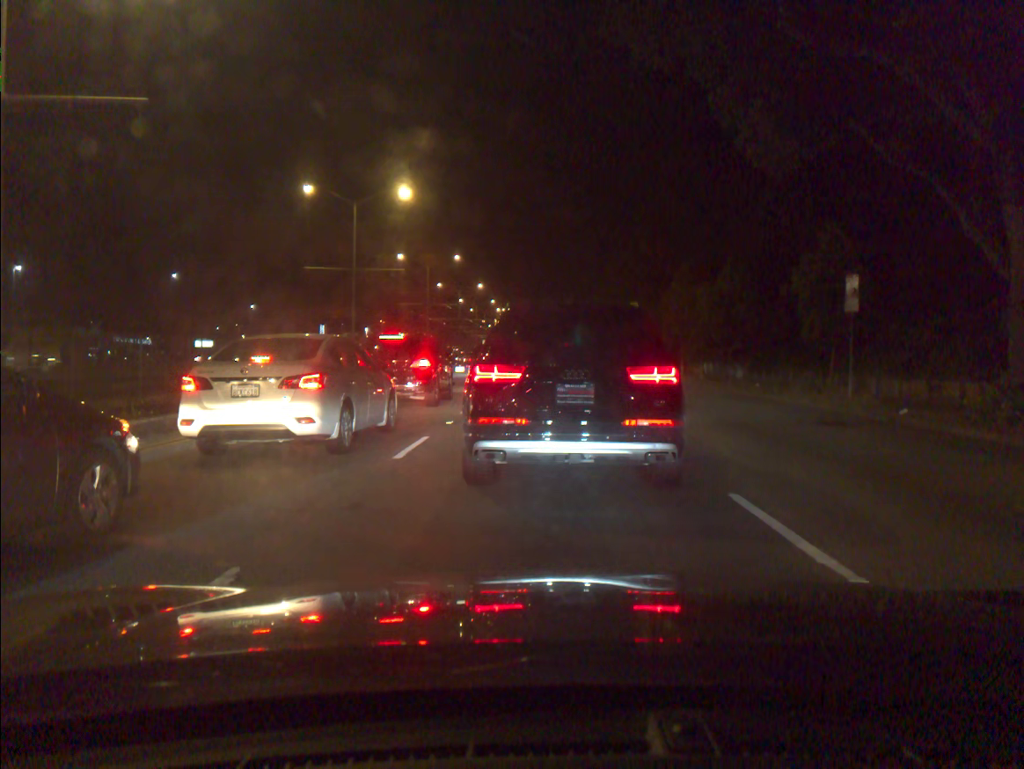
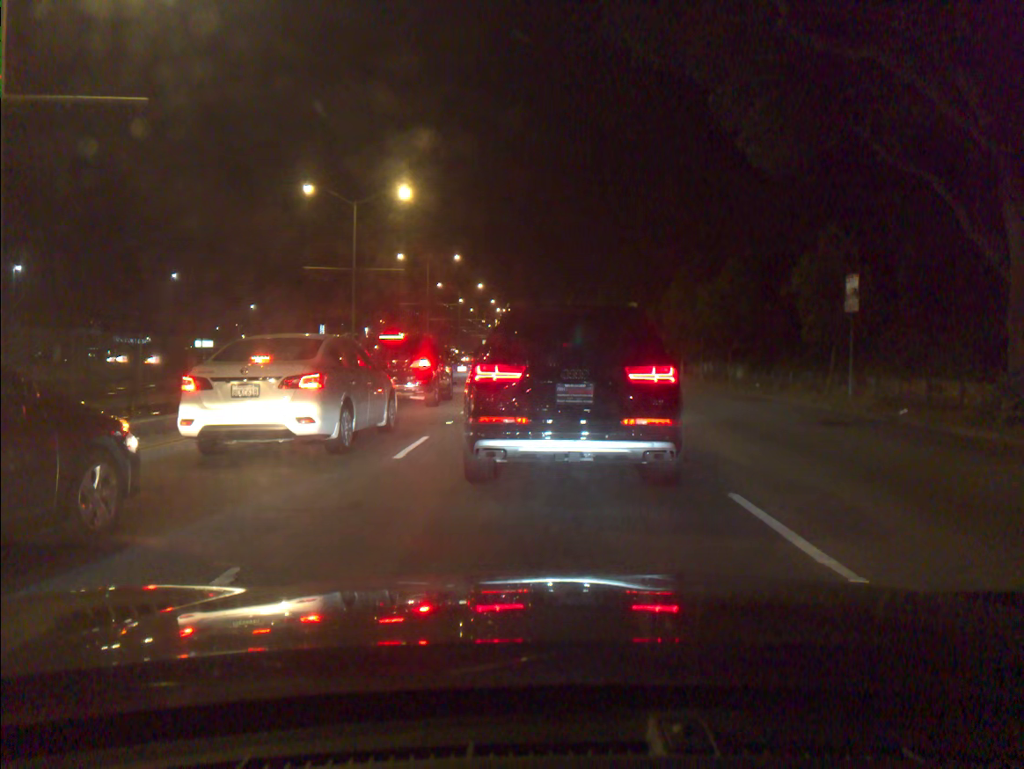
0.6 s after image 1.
(0.0, 0.0) m; 0°
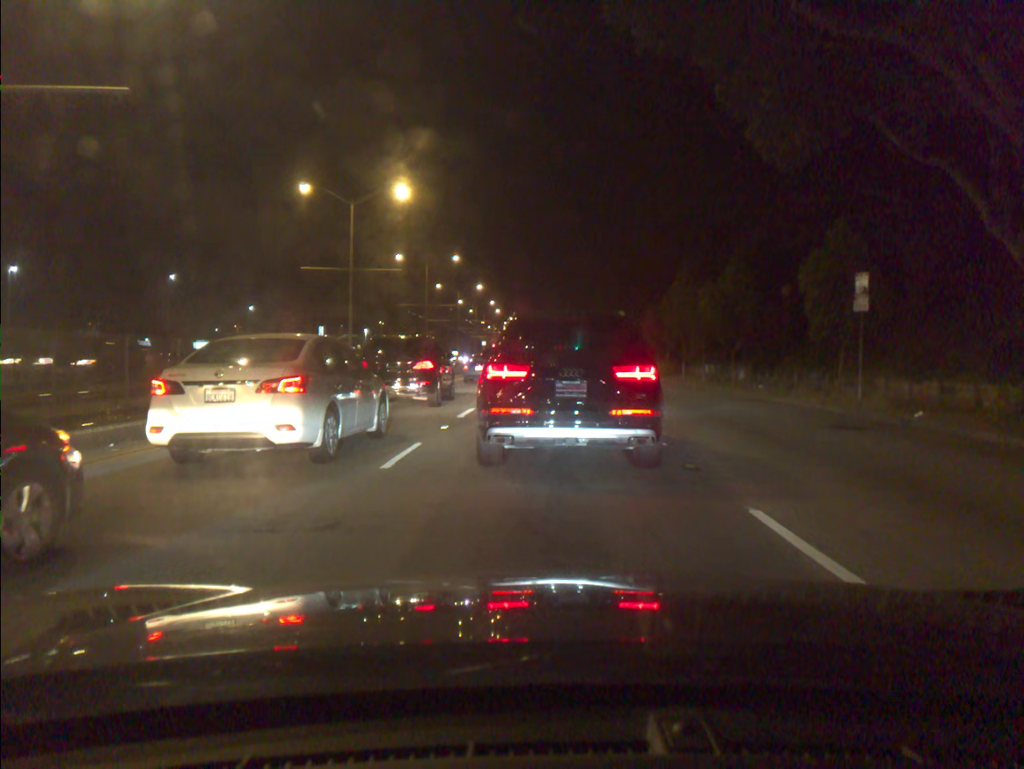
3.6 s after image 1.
(0.0, +0.7) m; 0°
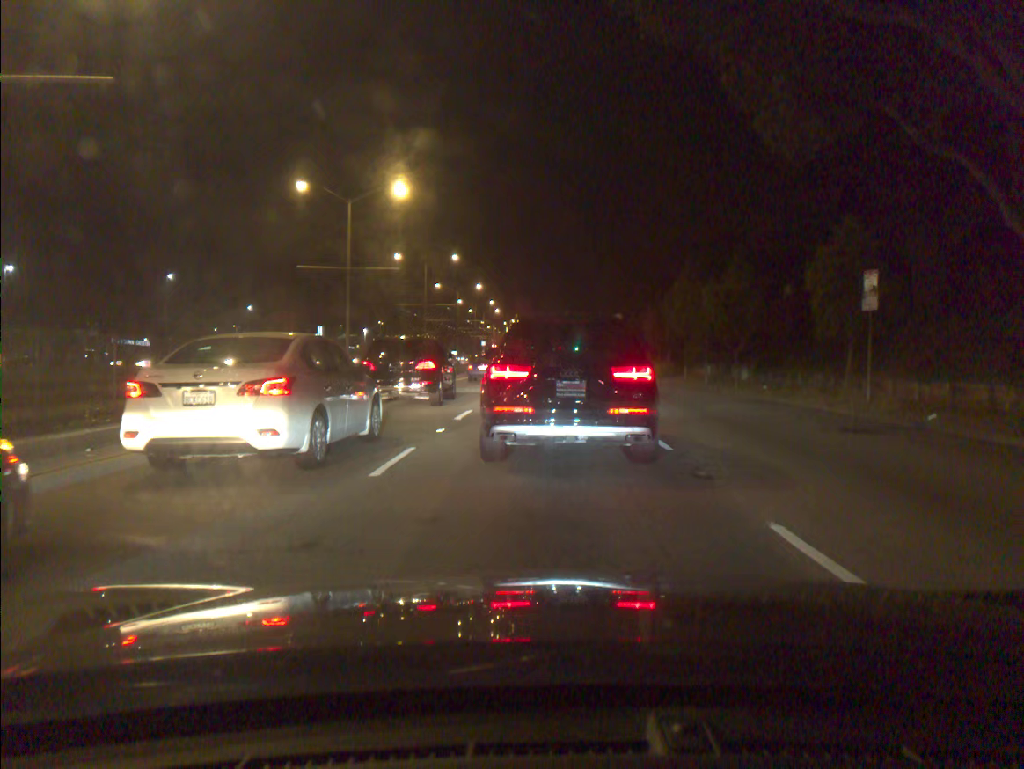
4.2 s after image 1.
(0.0, +0.5) m; 0°
